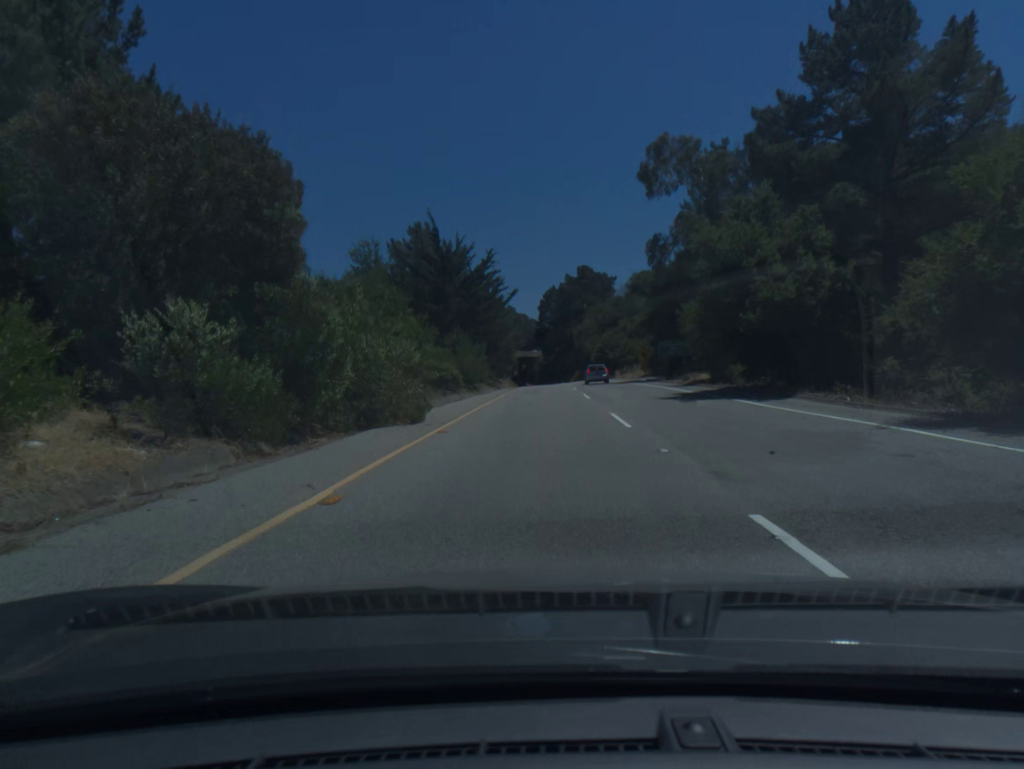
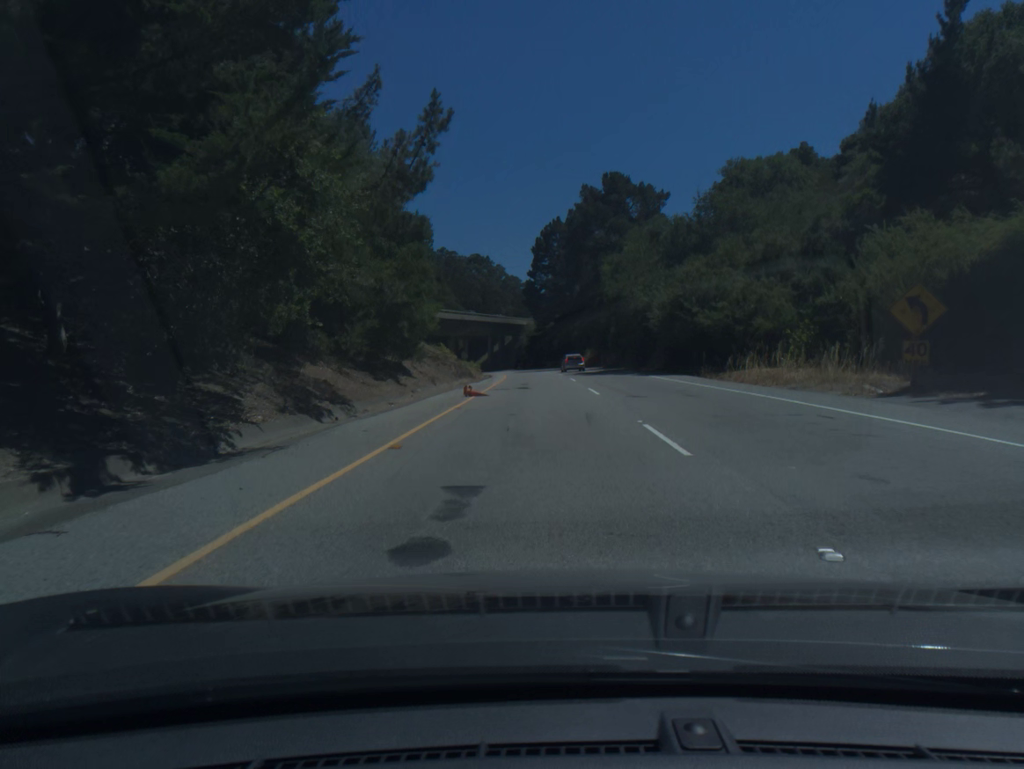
(+0.3, +64.4) m; 0°
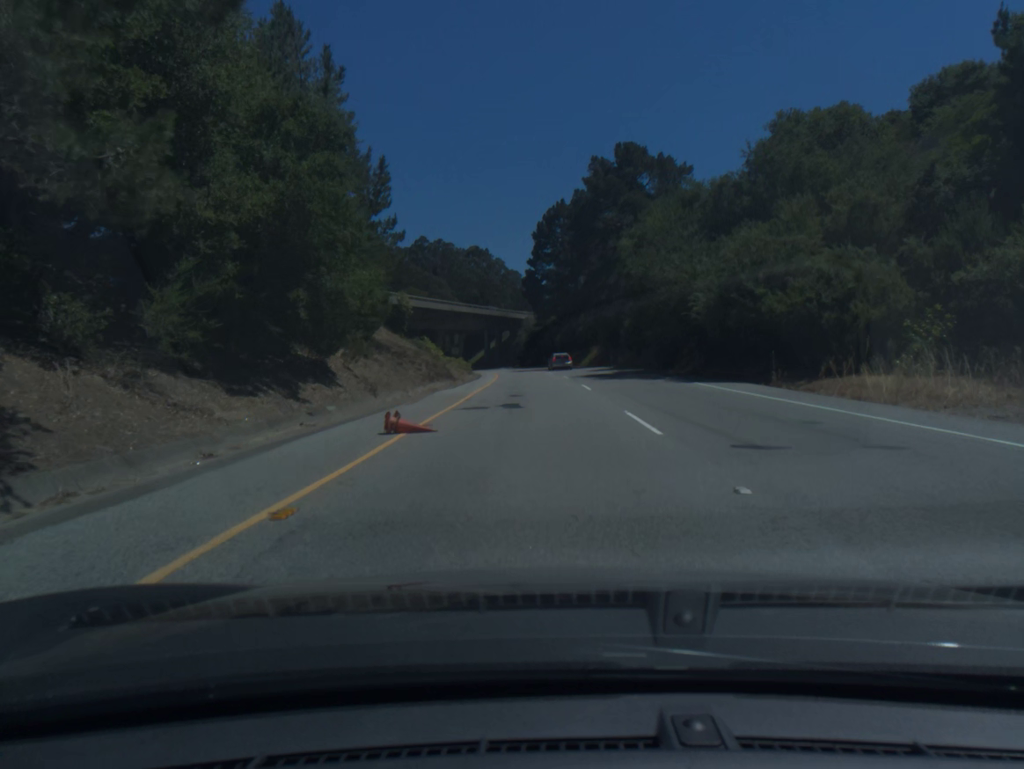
(0.0, +12.6) m; 0°
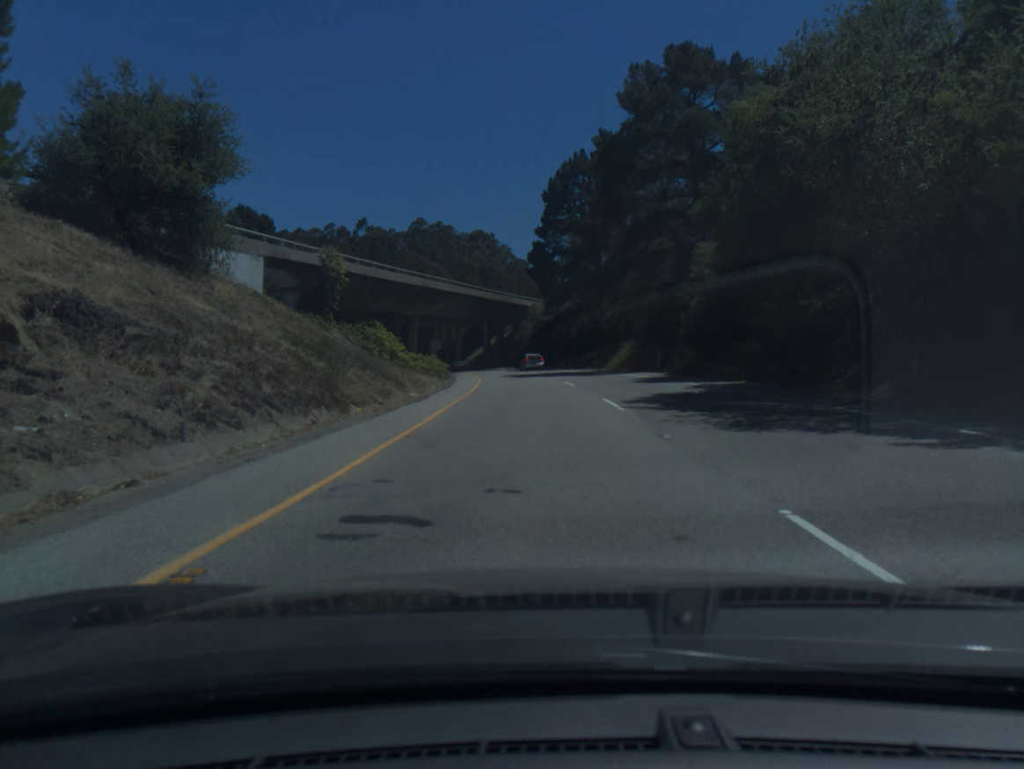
(-0.1, +25.0) m; -1°
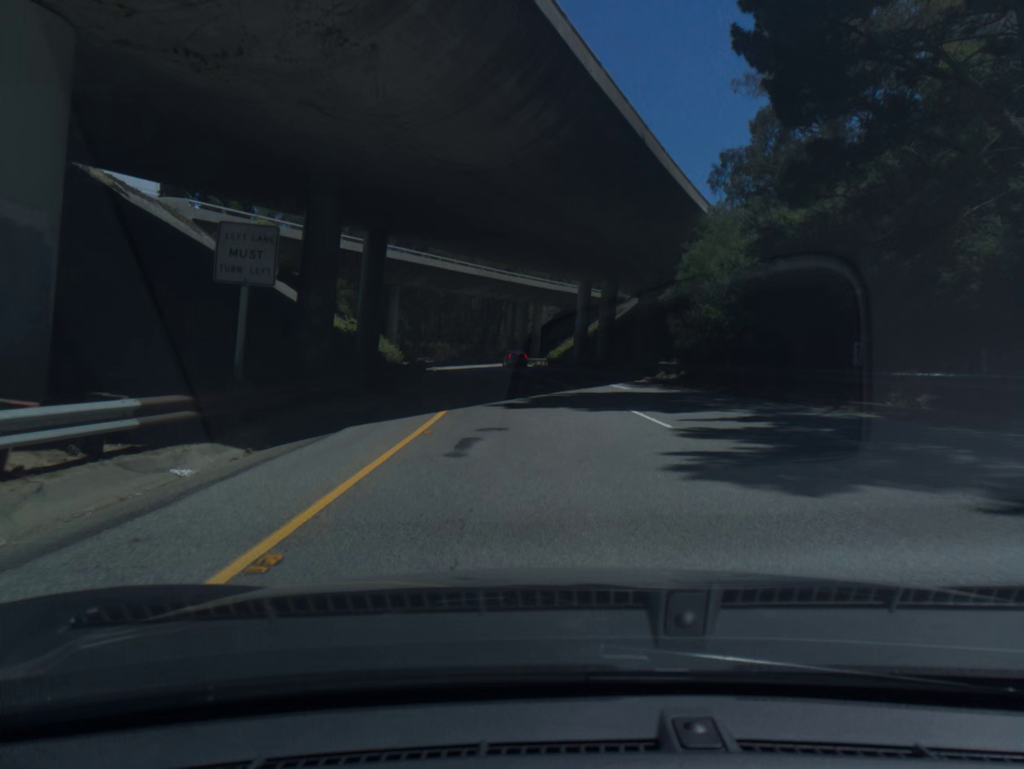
(-3.7, +62.3) m; -7°
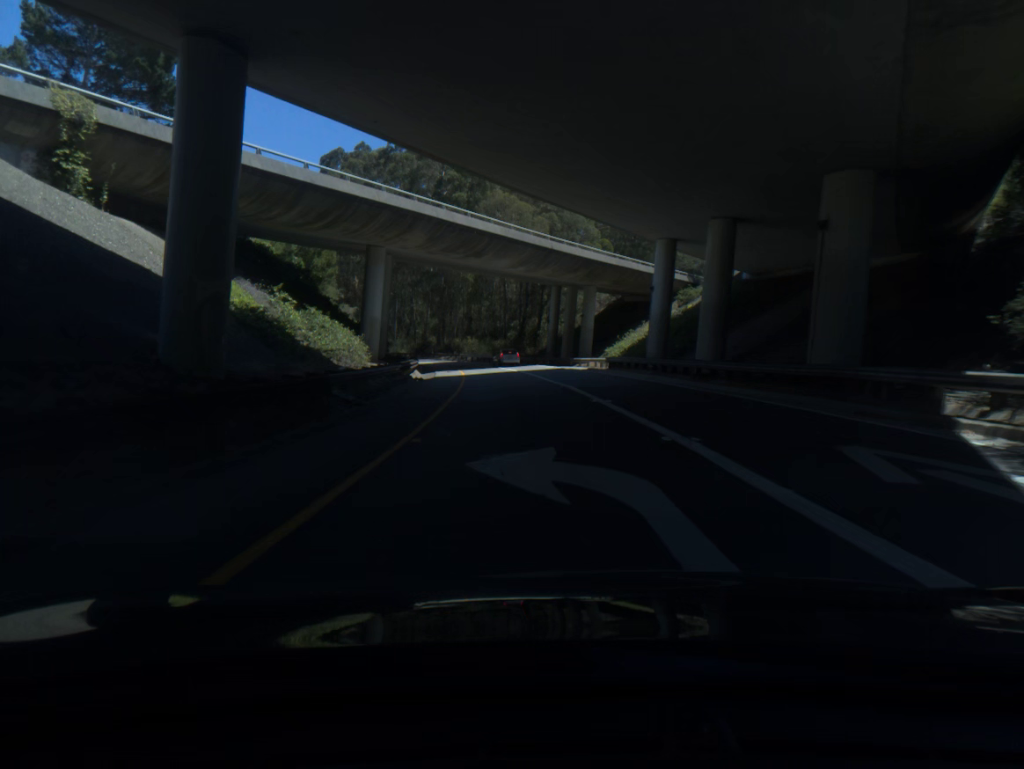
(-0.6, +25.1) m; -3°
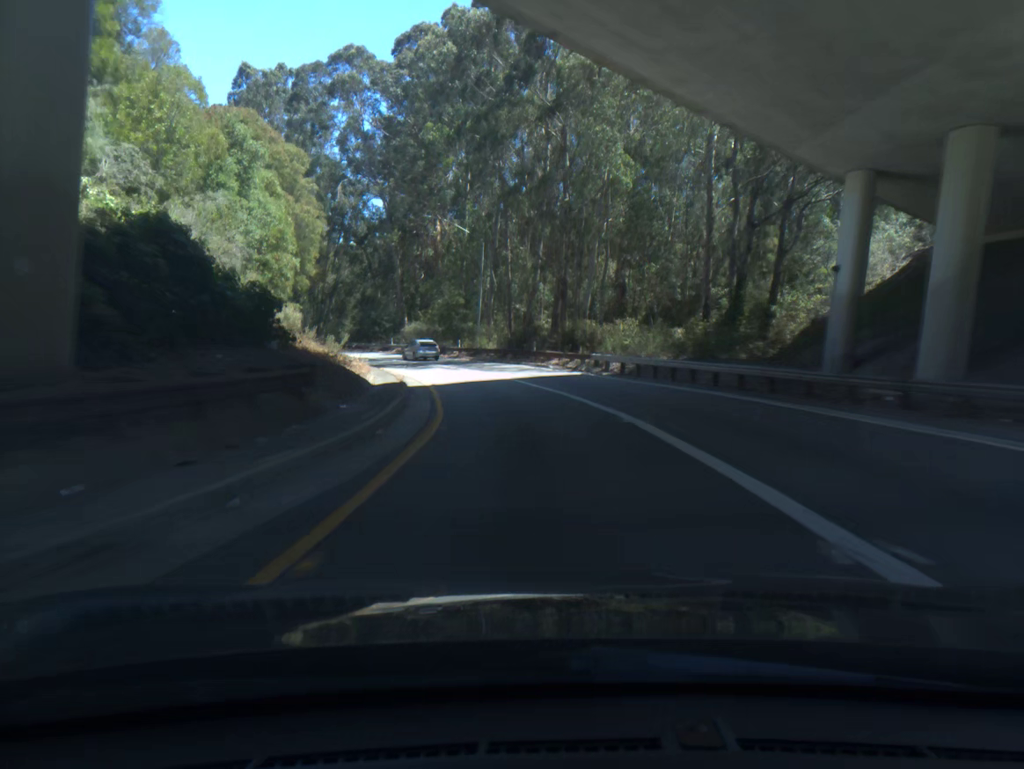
(-5.1, +61.2) m; -11°
